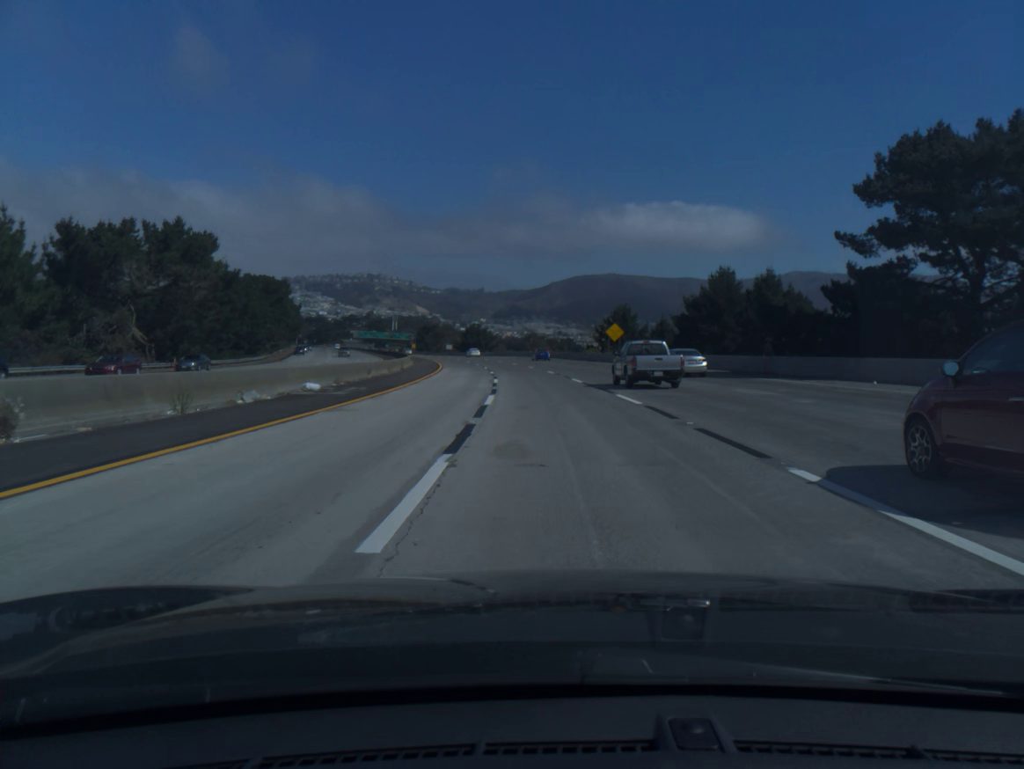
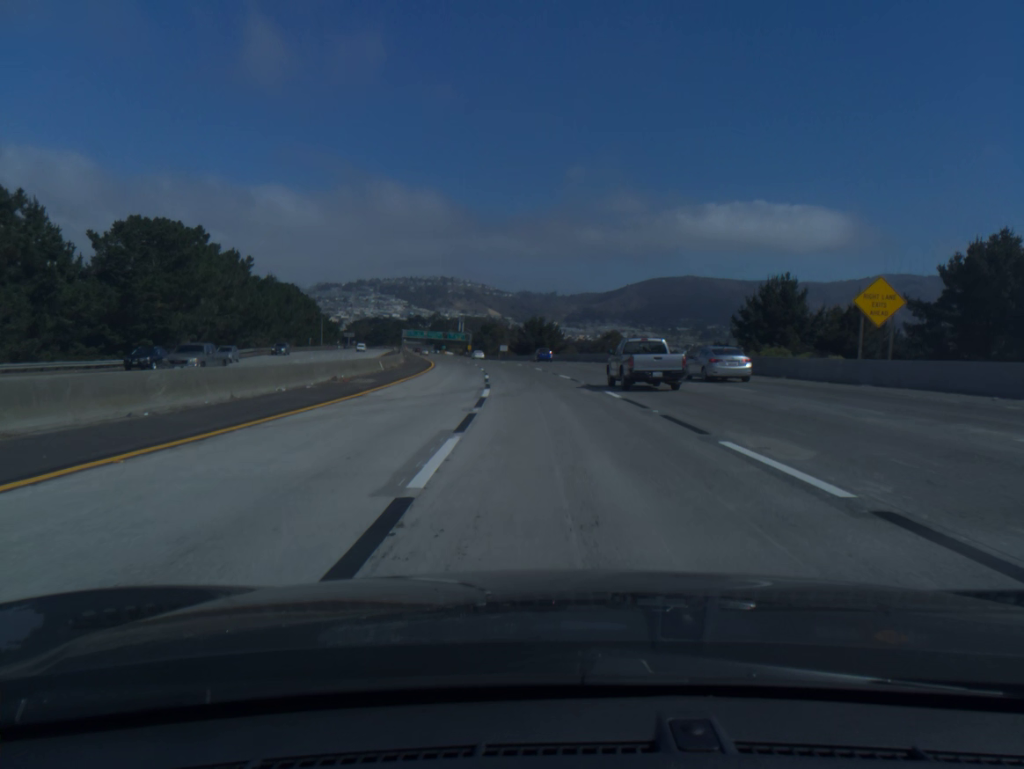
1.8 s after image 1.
(-2.4, +55.3) m; -5°
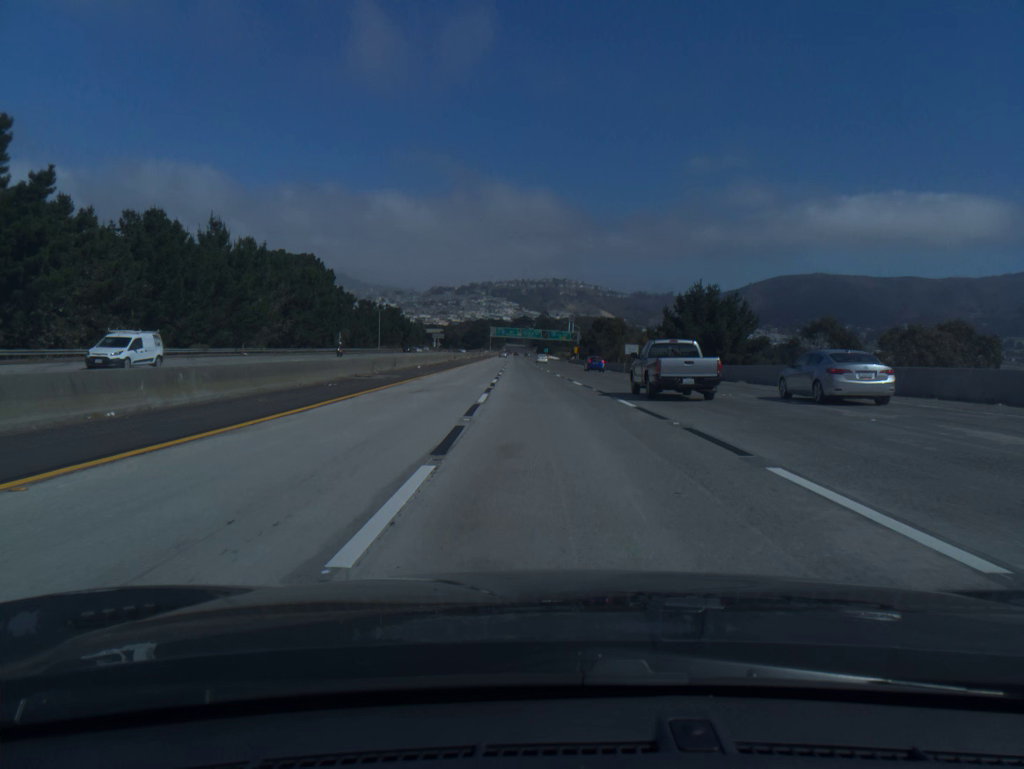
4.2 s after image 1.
(-5.2, +74.0) m; -8°
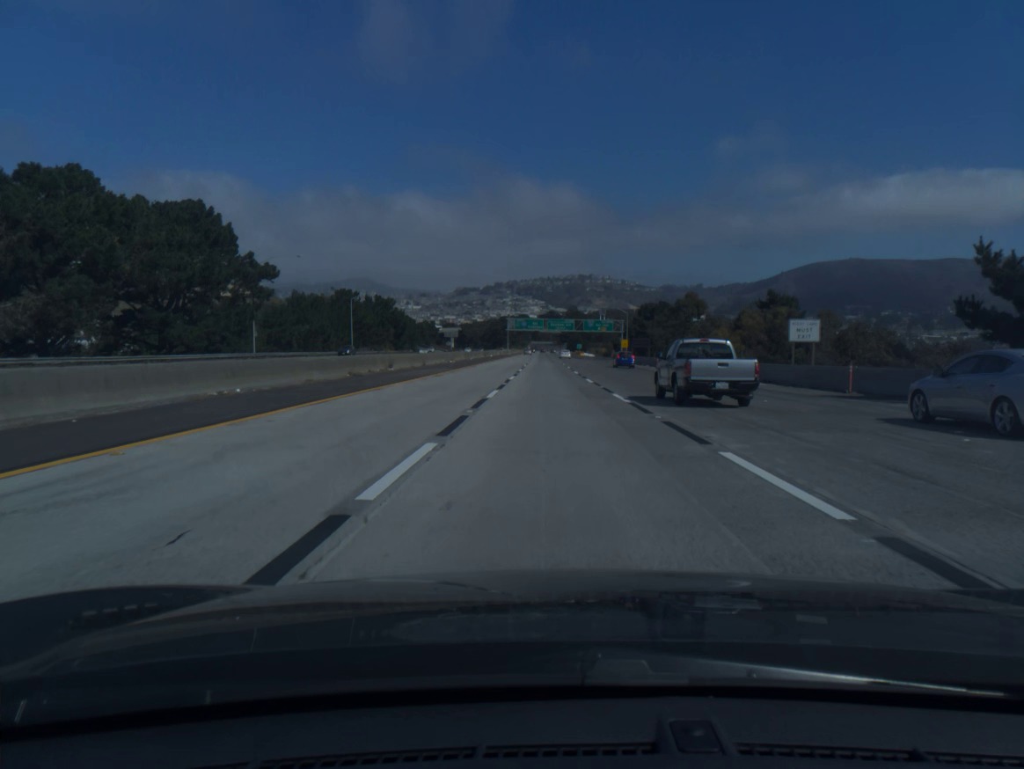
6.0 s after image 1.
(-1.3, +56.0) m; -2°
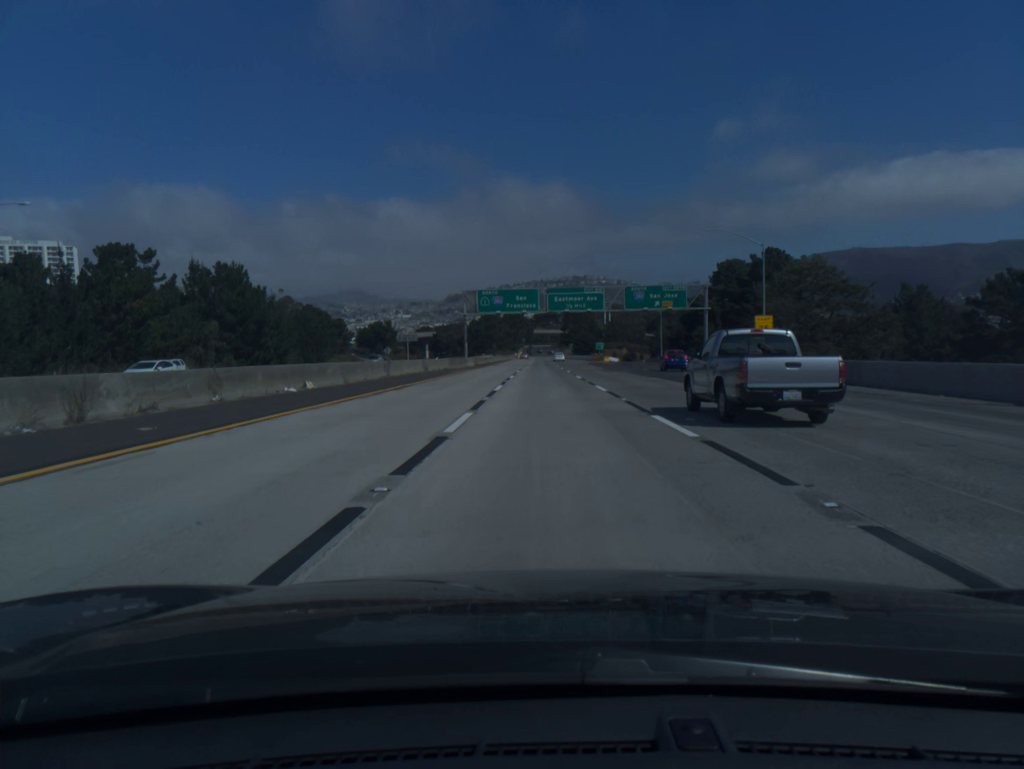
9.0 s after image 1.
(+0.2, +95.1) m; 0°
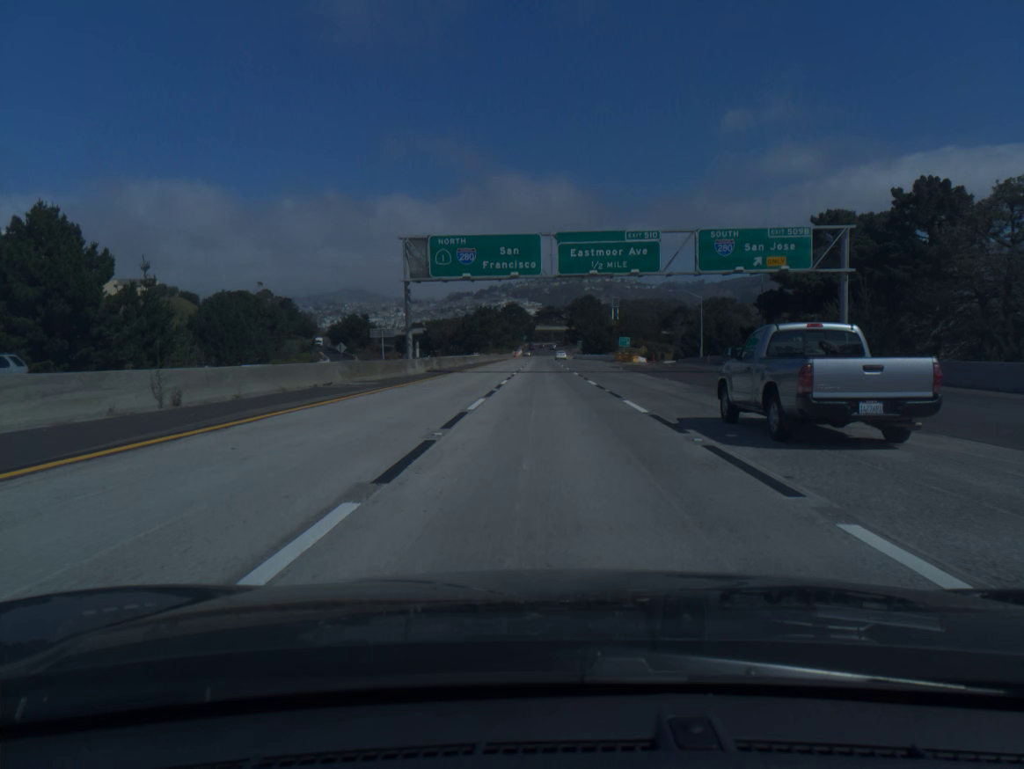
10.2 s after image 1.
(-0.1, +38.5) m; 0°
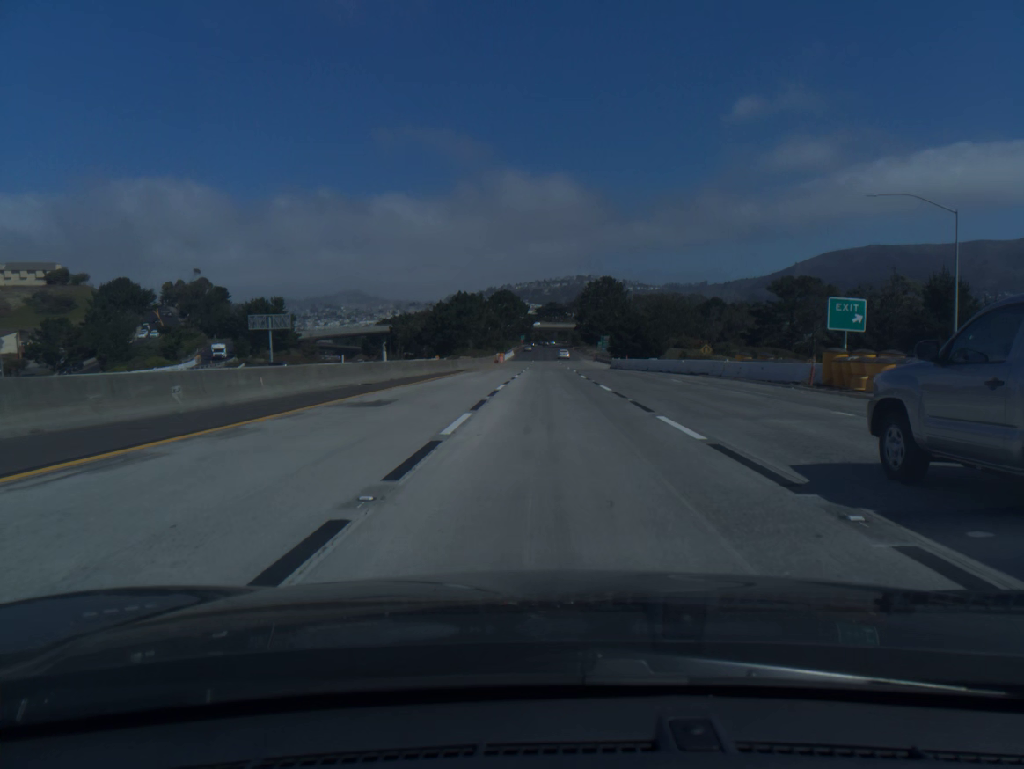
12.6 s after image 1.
(-0.2, +77.1) m; 0°
